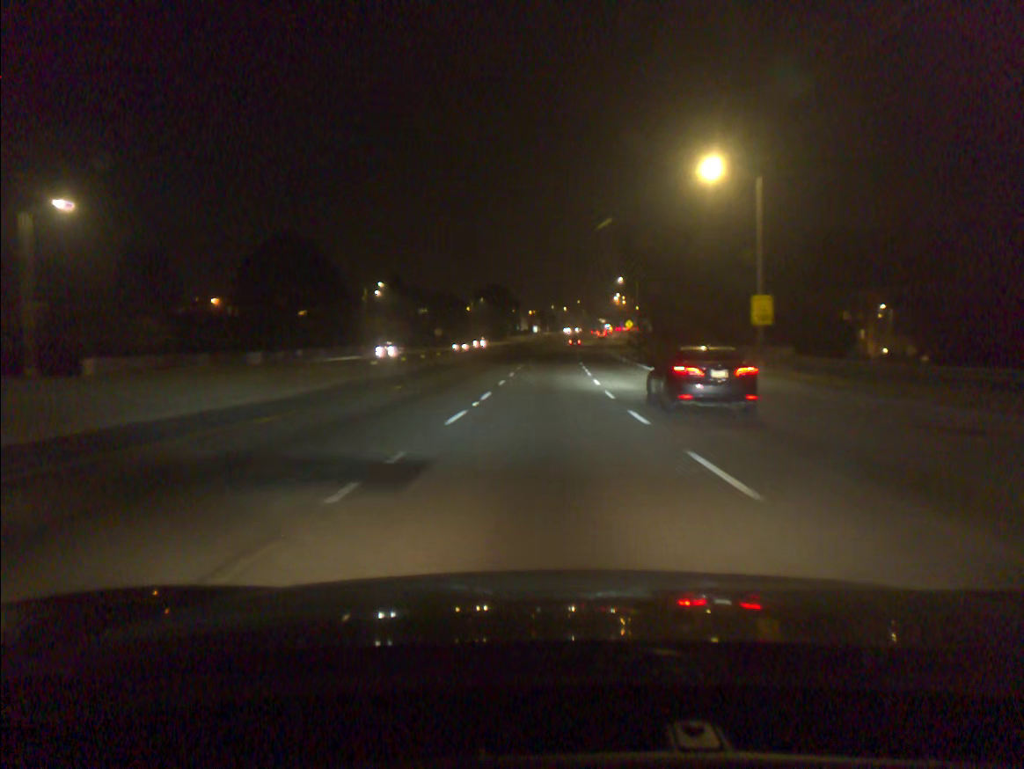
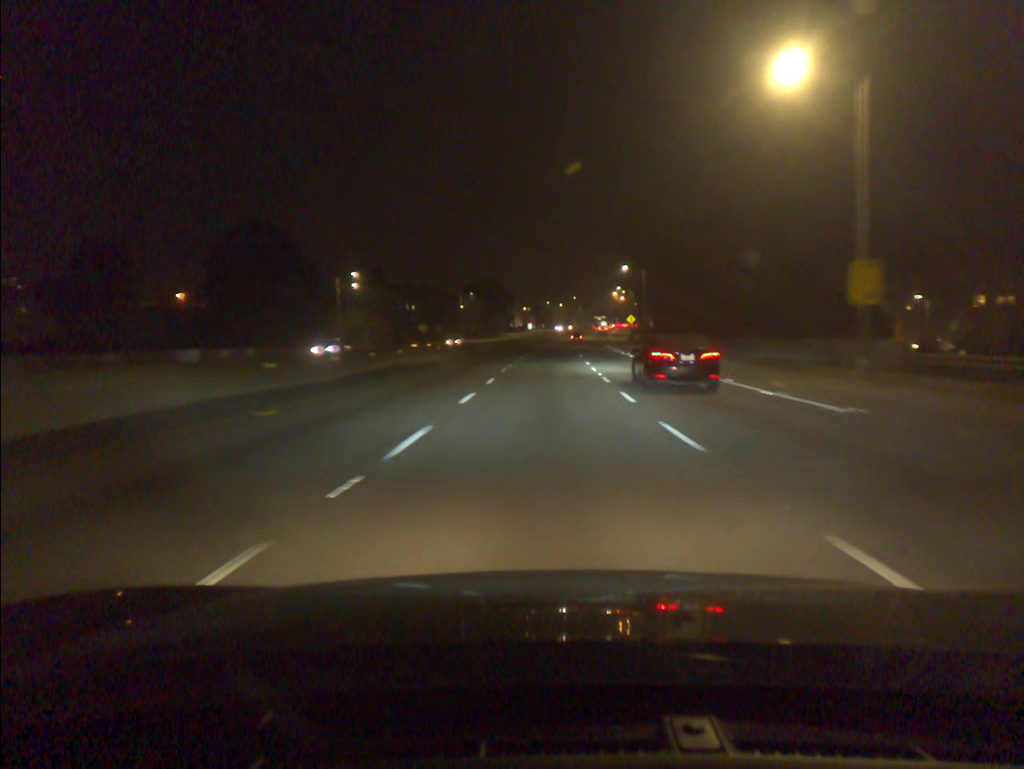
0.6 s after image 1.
(0.0, +12.2) m; 0°
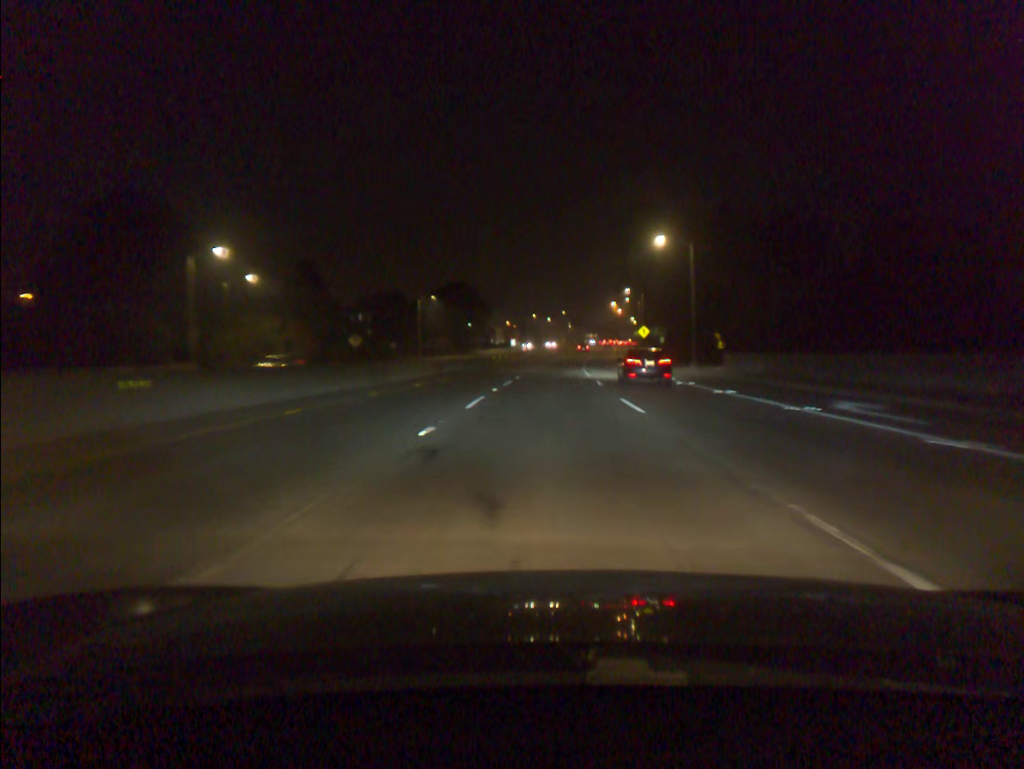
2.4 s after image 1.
(+0.4, +36.9) m; +1°
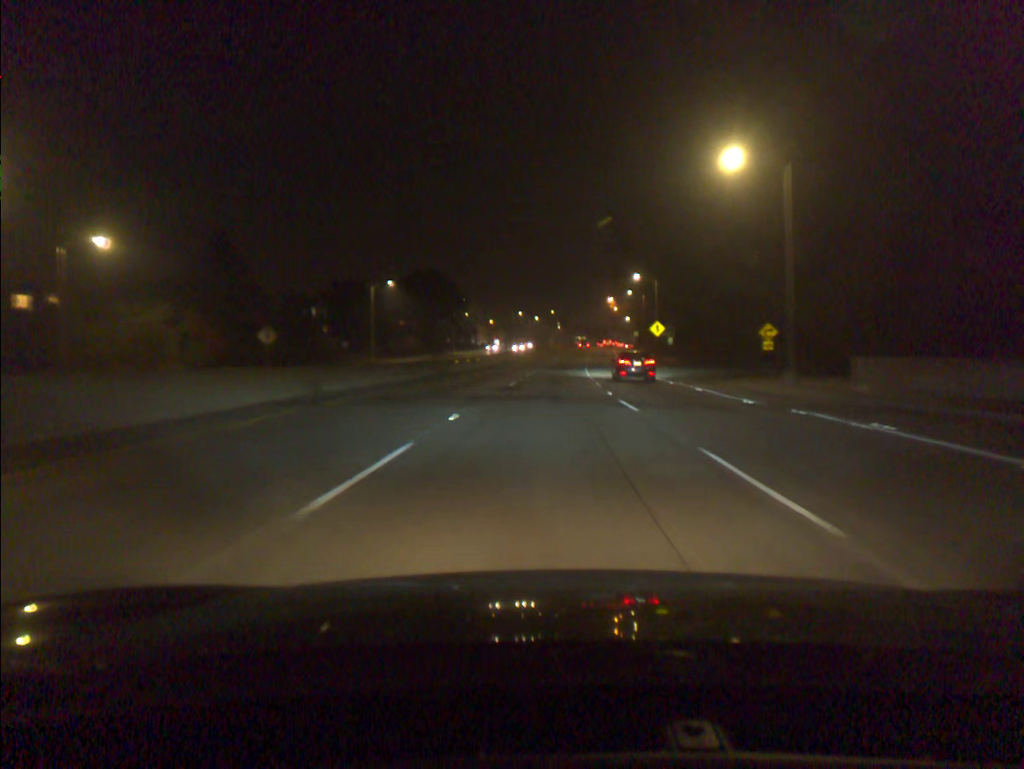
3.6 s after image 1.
(+0.1, +24.6) m; +1°
